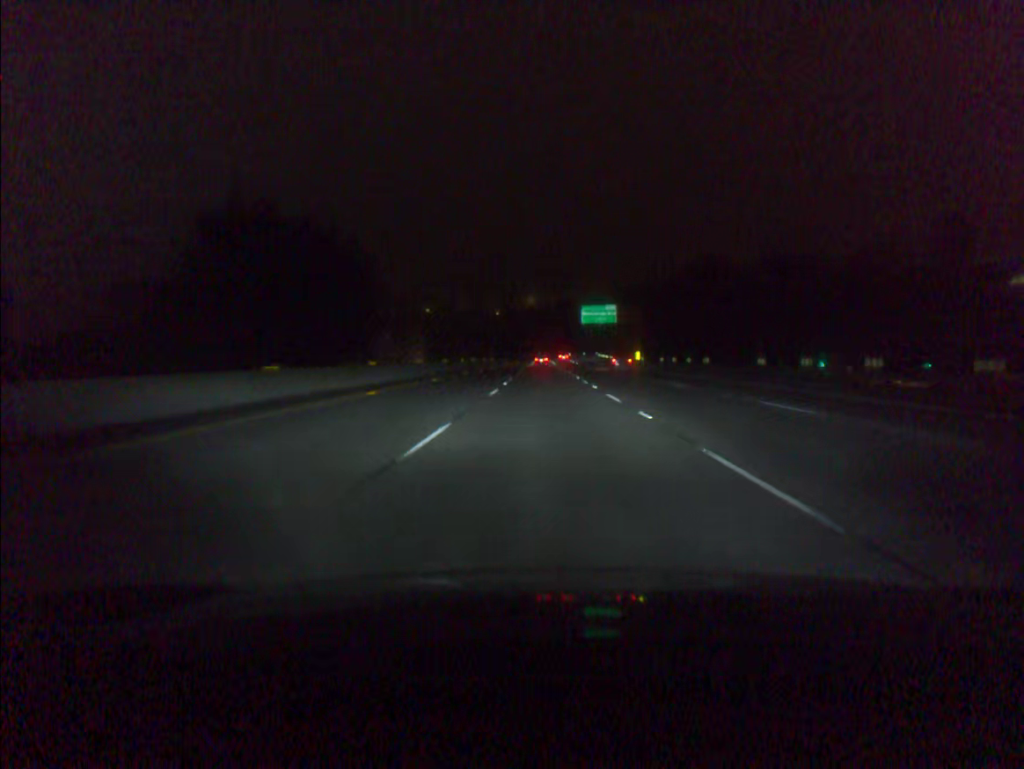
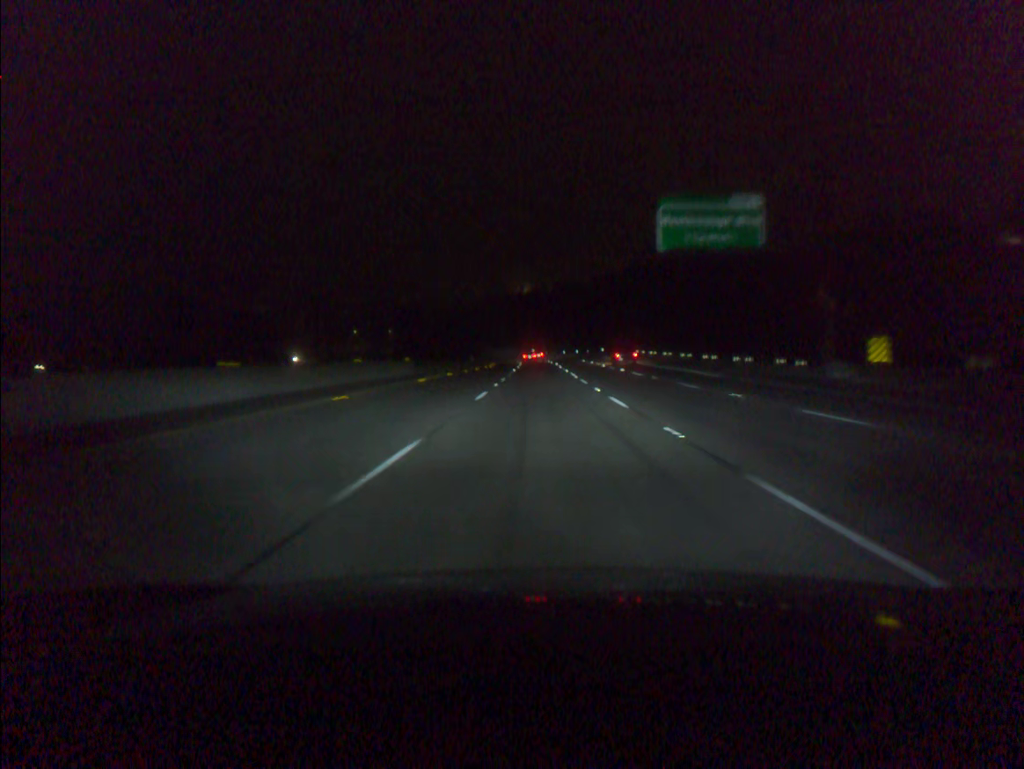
(+0.3, +75.8) m; 0°
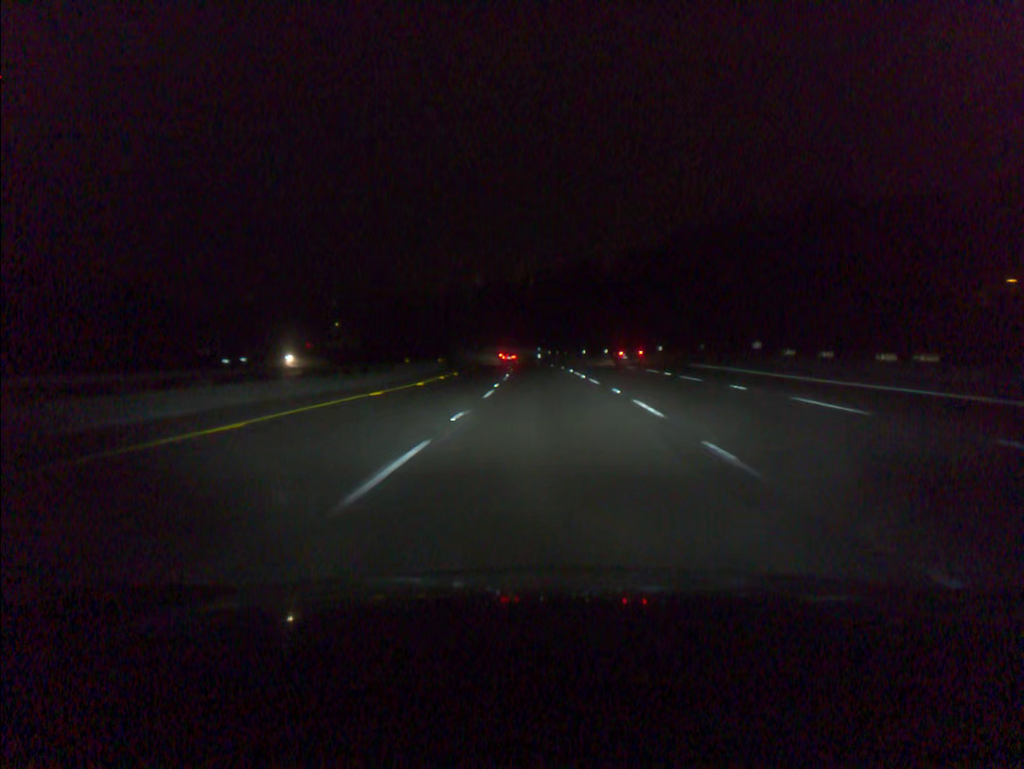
(-0.2, +56.8) m; -1°
